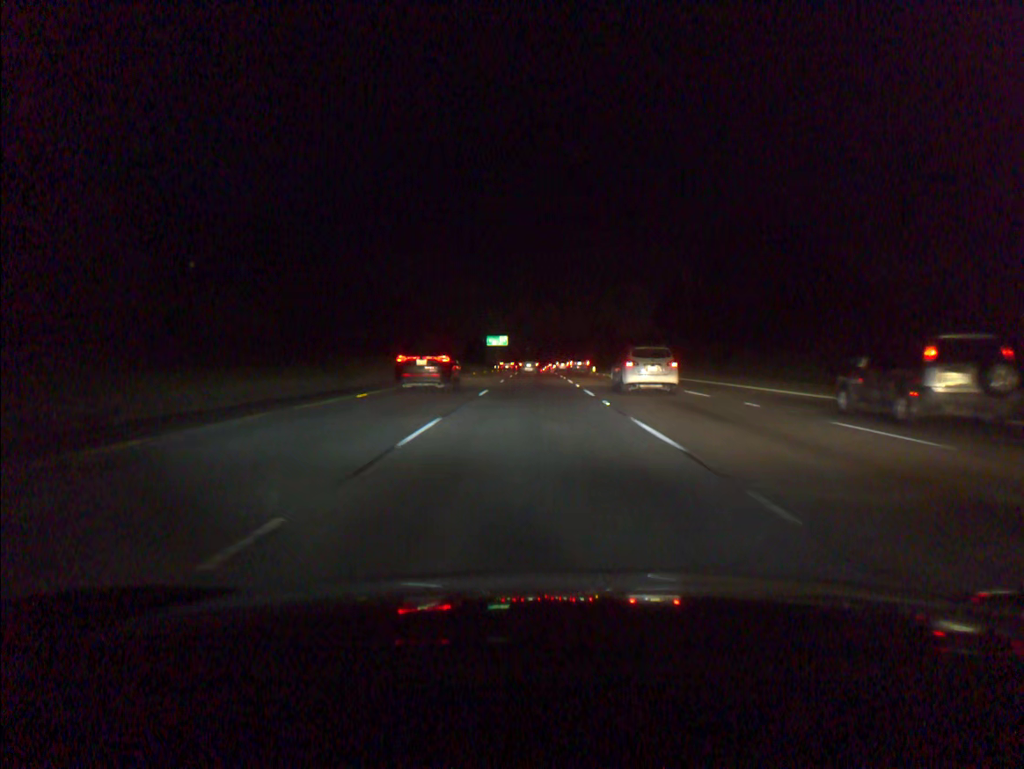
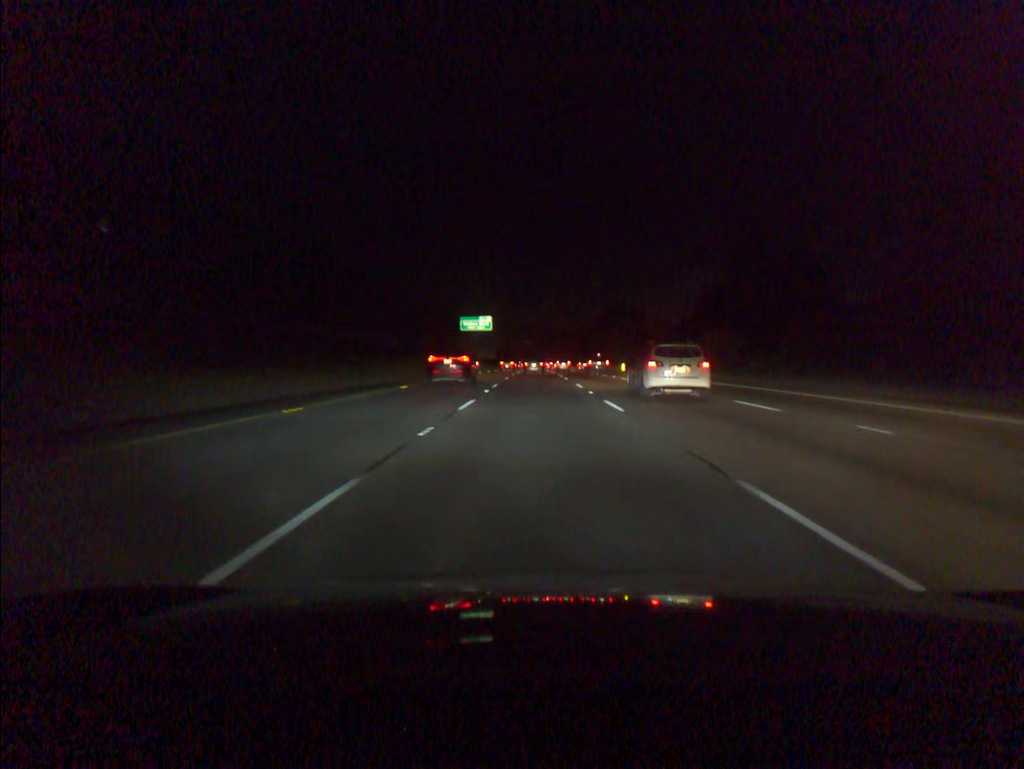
(0.0, +65.7) m; 0°
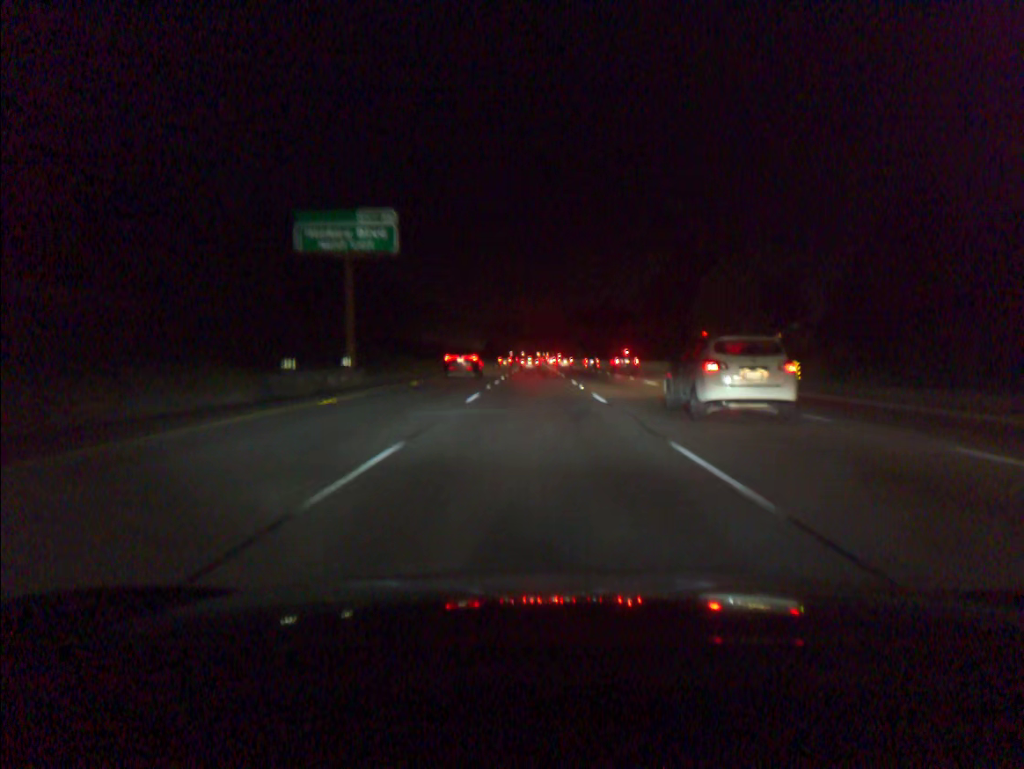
(0.0, +84.6) m; 0°
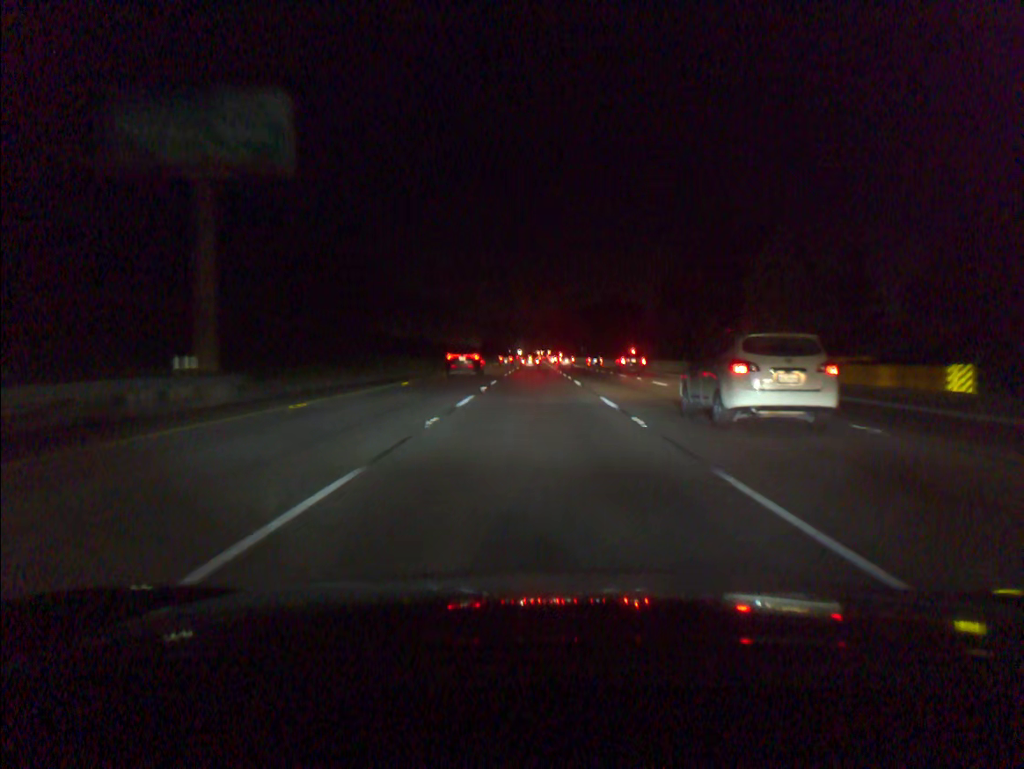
(0.0, +17.3) m; 0°
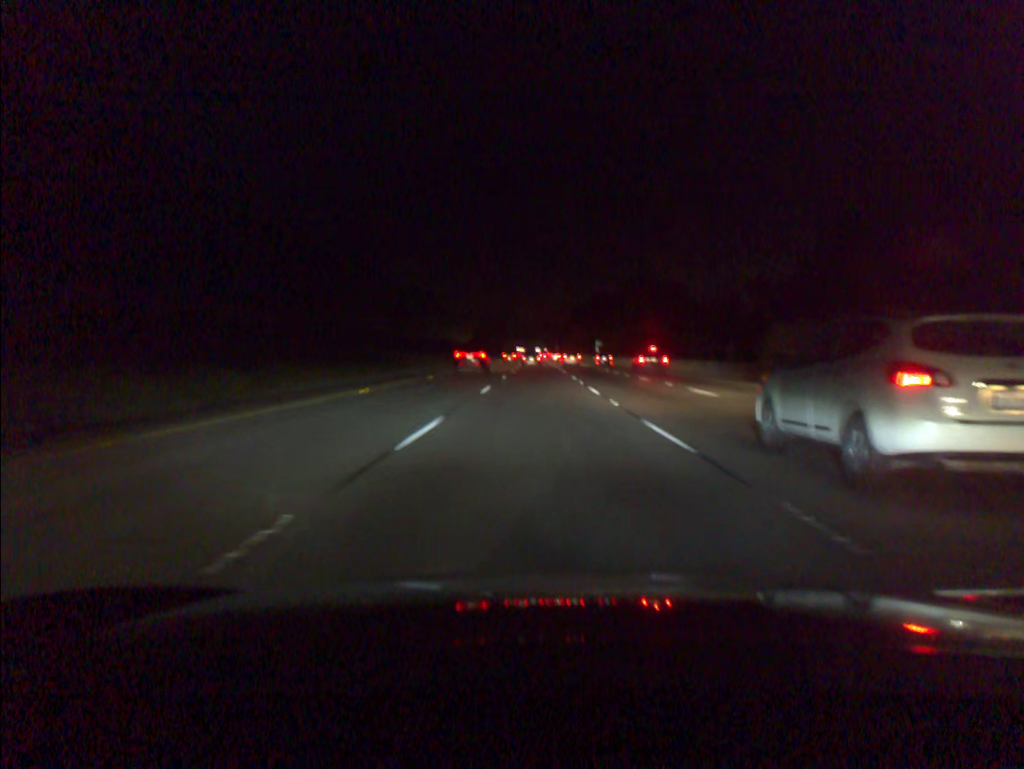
(-0.1, +52.1) m; 0°
